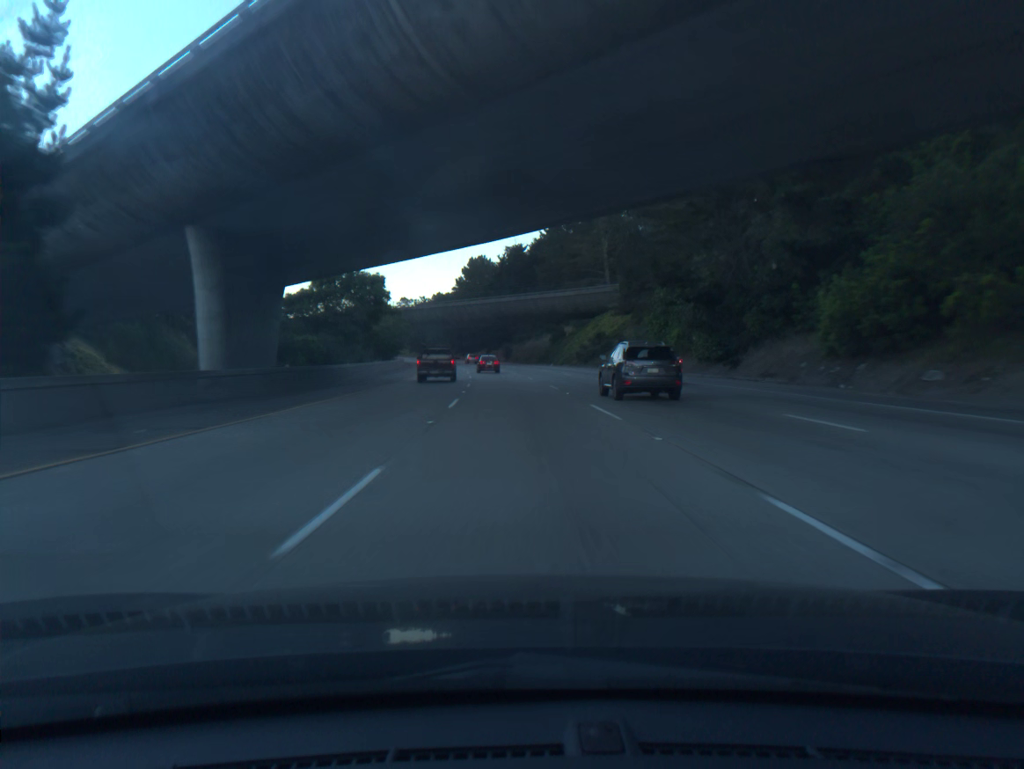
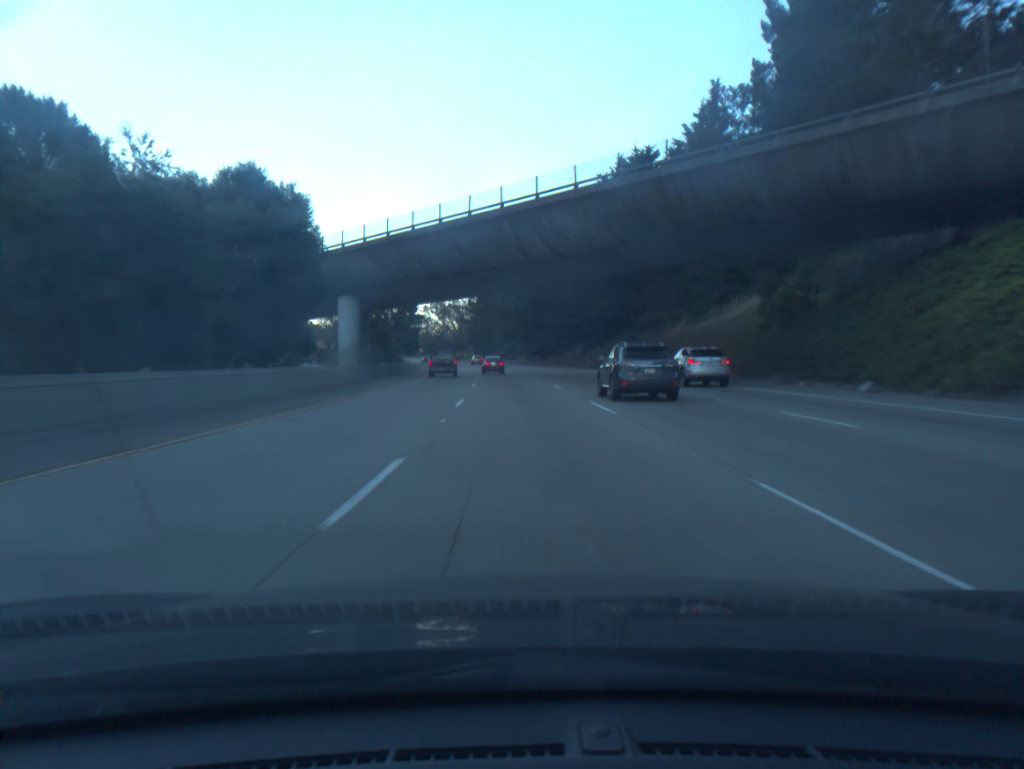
(-4.6, +86.5) m; -6°
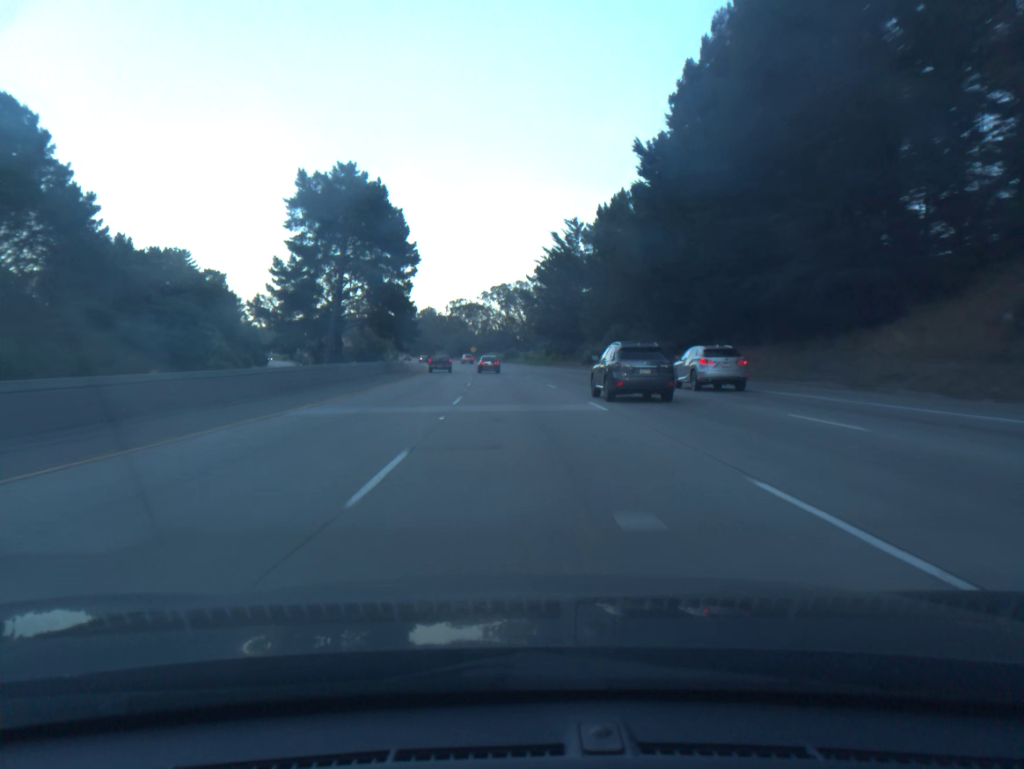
(-4.1, +86.9) m; -5°
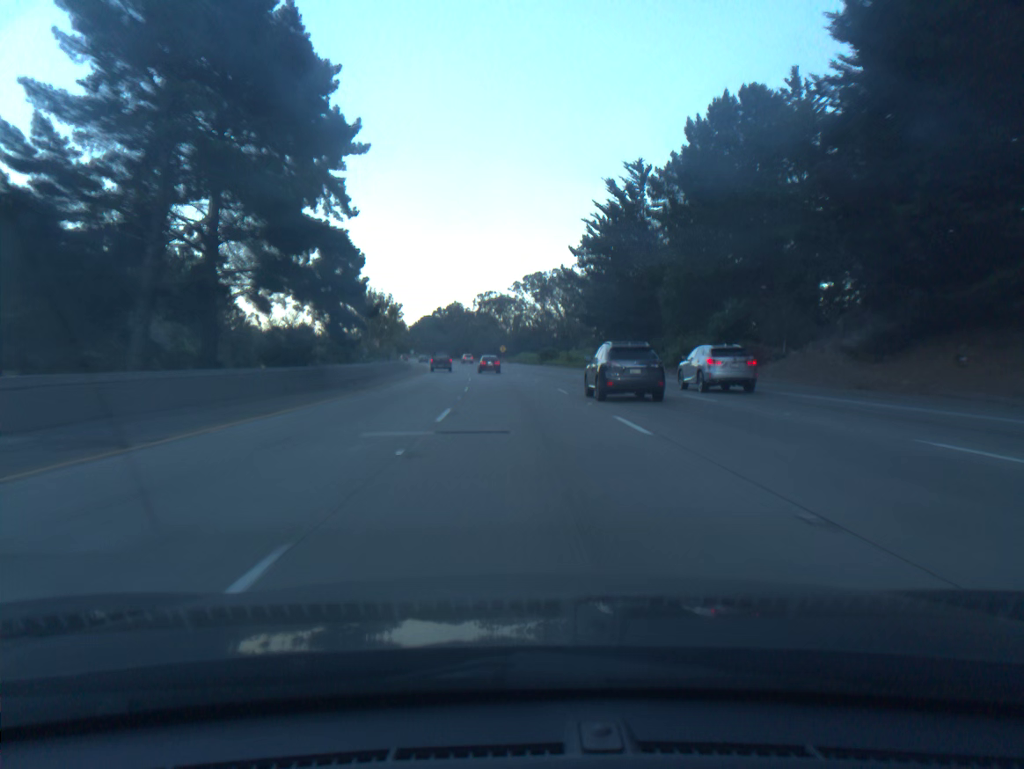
(-0.7, +34.9) m; -2°
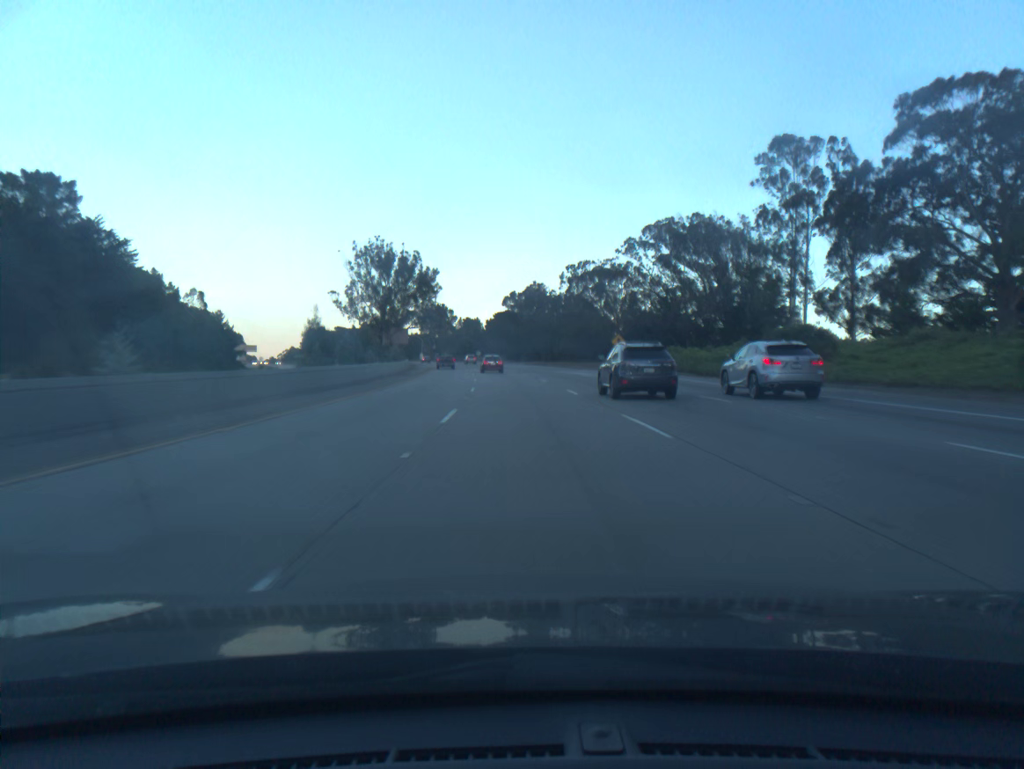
(-5.0, +87.6) m; -6°
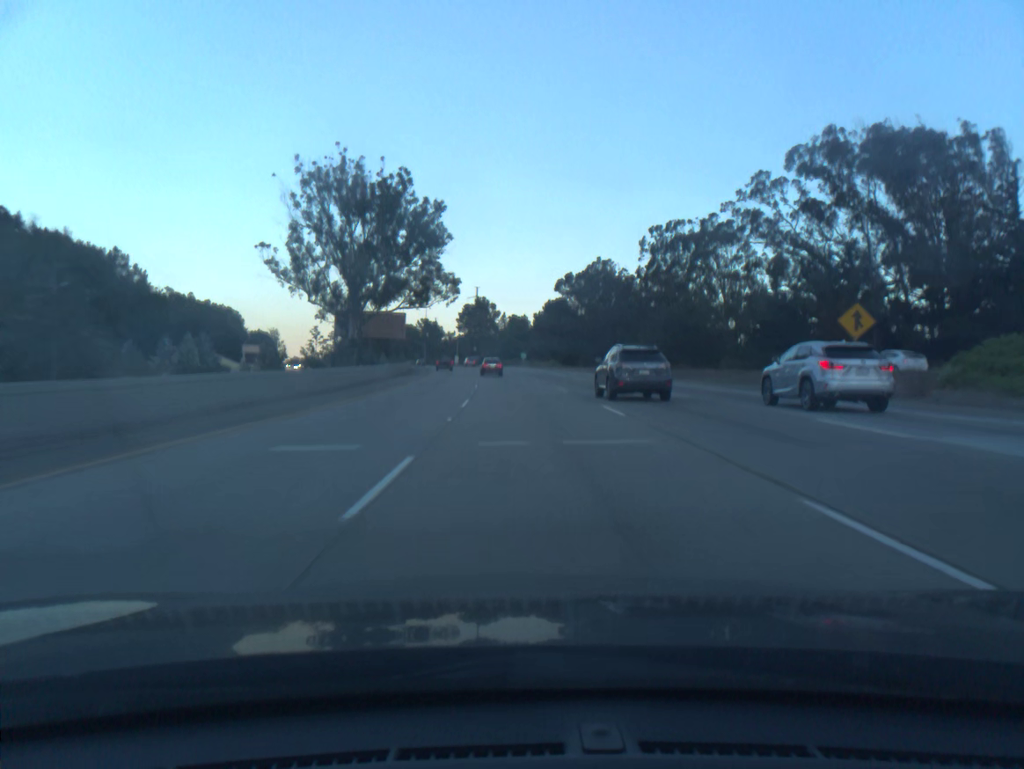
(-1.7, +52.9) m; -4°
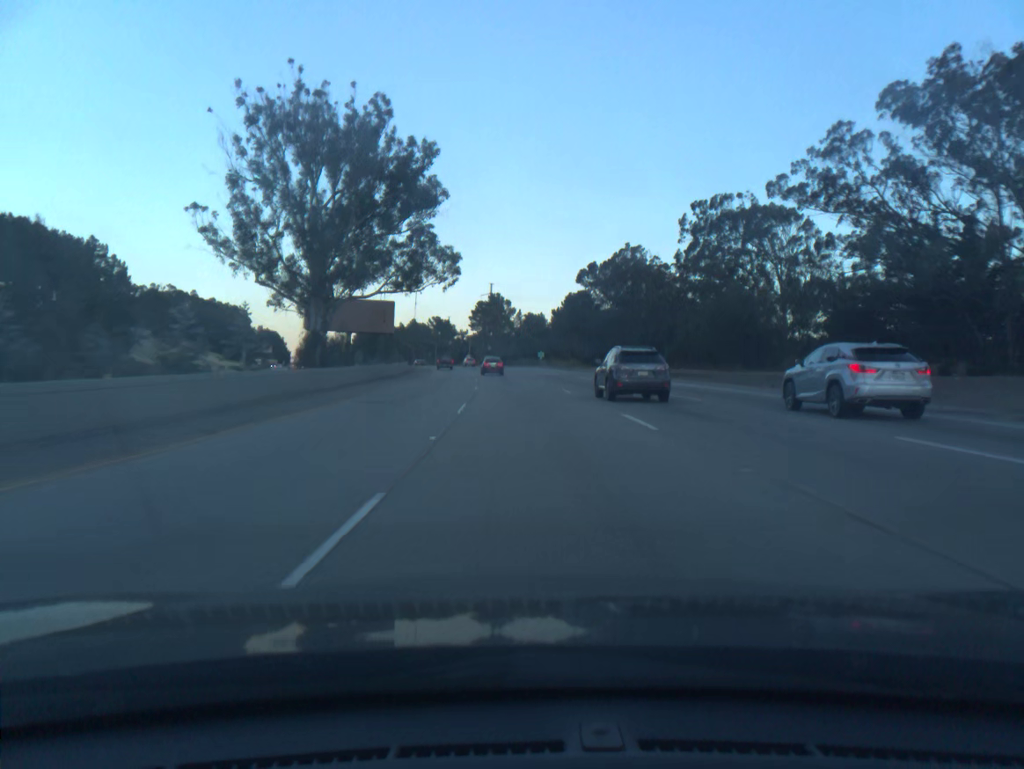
(-0.2, +17.6) m; -1°
